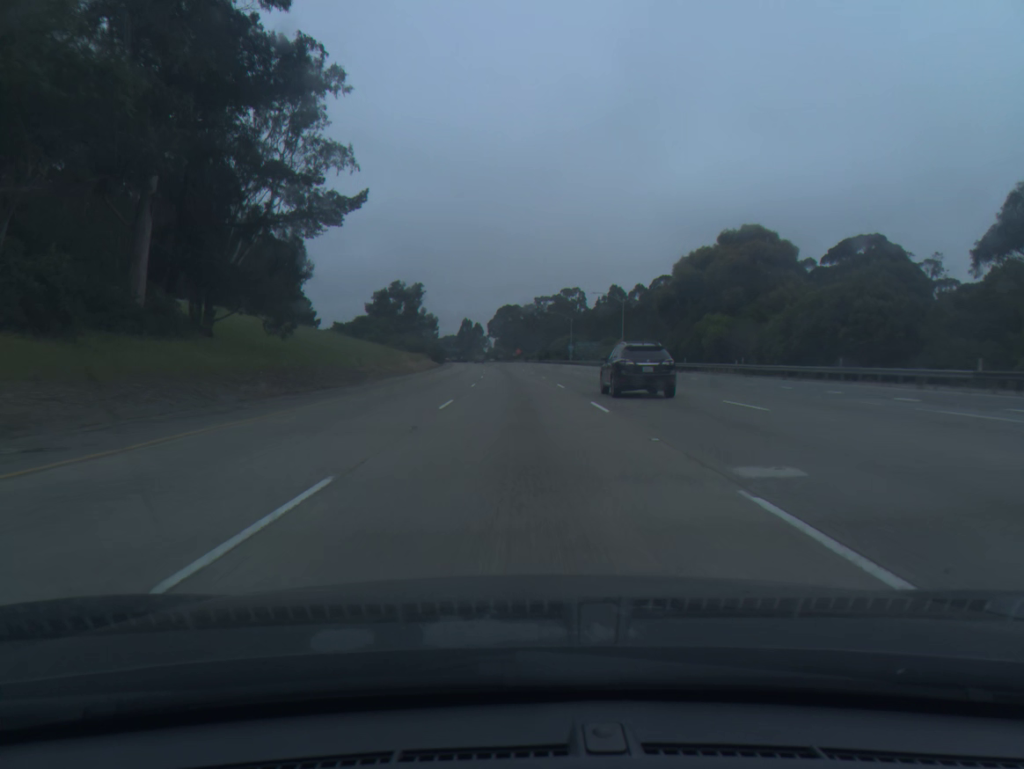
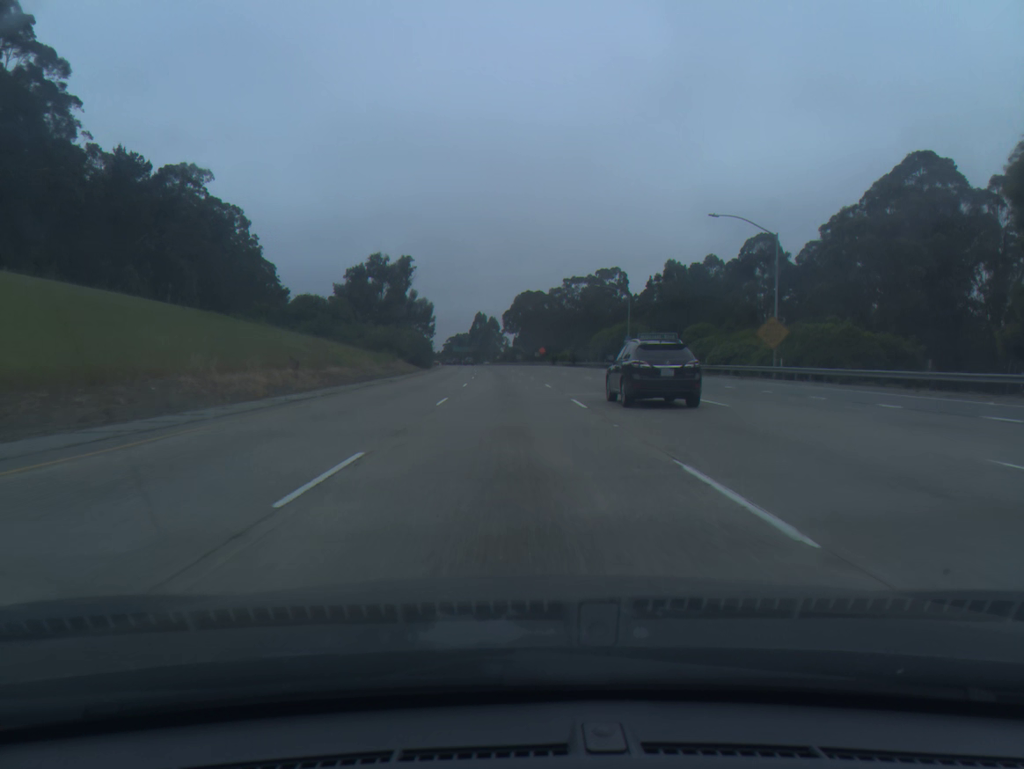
(-0.7, +56.2) m; -2°
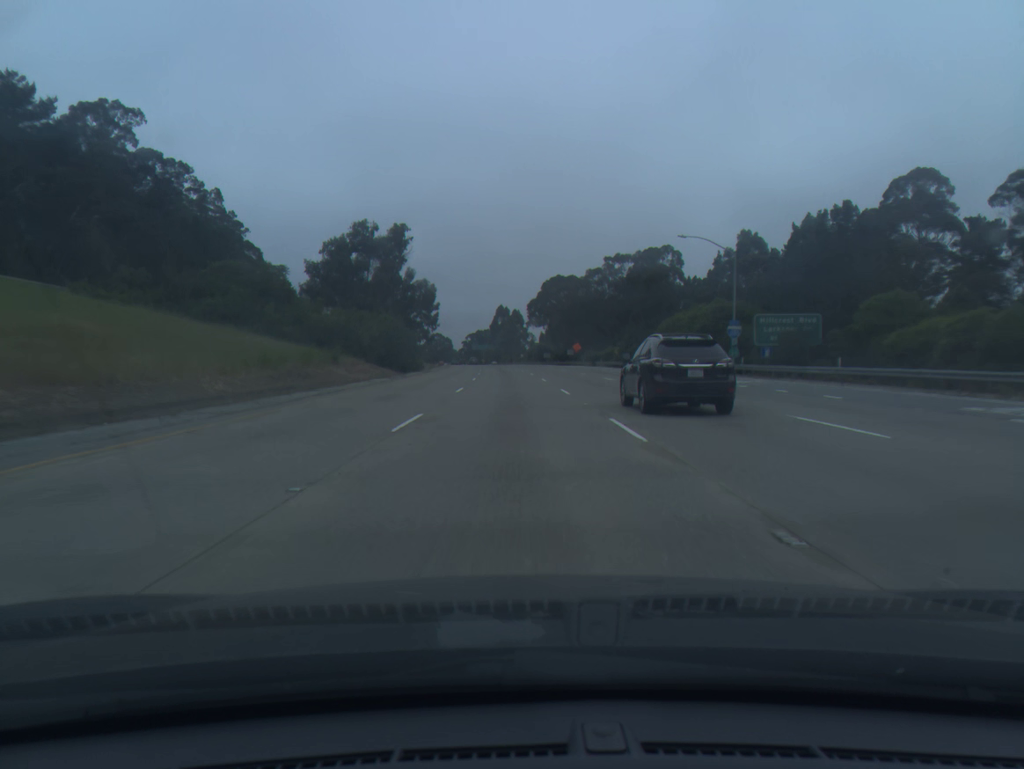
(-0.5, +37.4) m; -2°
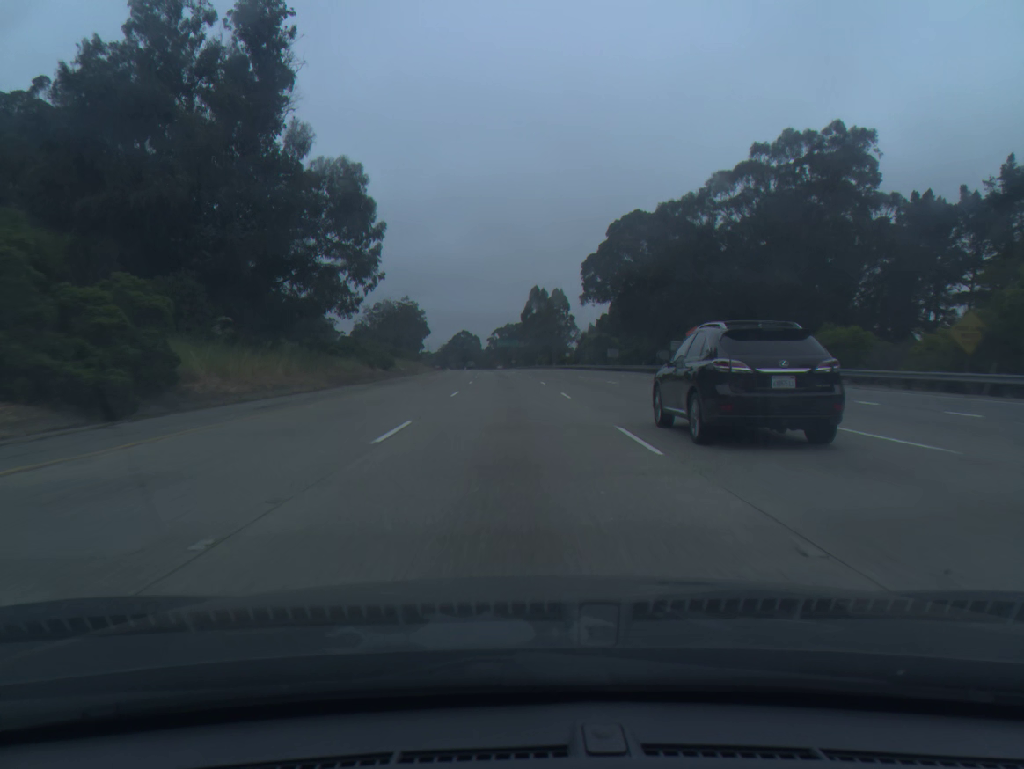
(-1.8, +74.7) m; -3°
